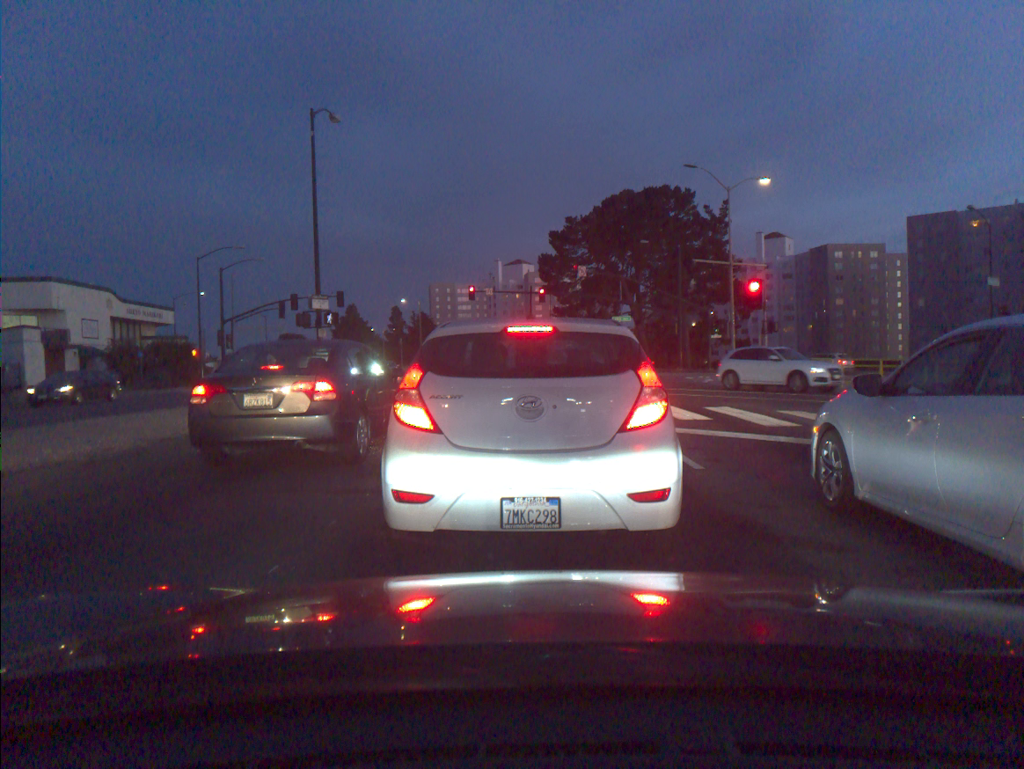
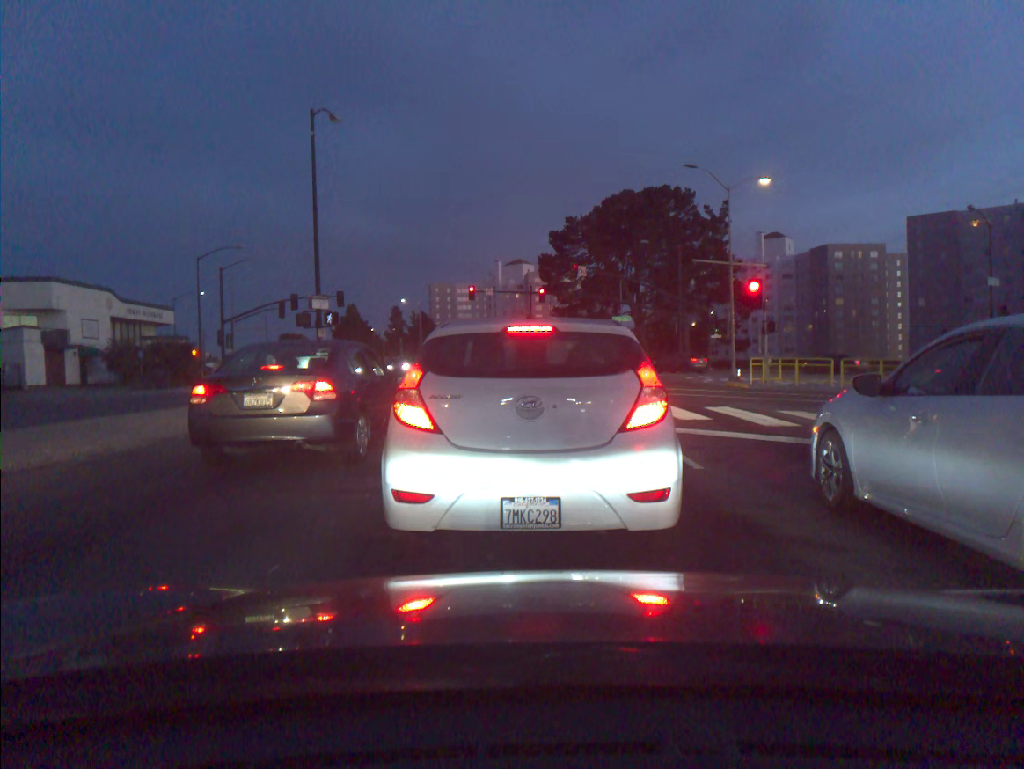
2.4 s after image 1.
(0.0, 0.0) m; 0°
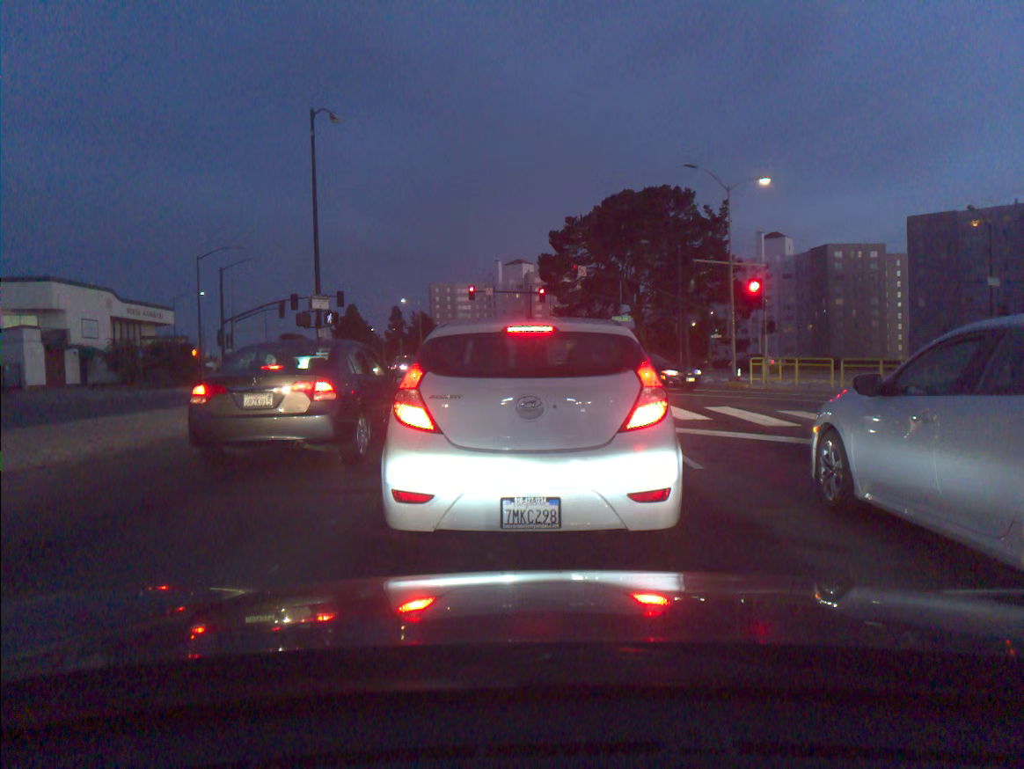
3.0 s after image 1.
(0.0, 0.0) m; 0°
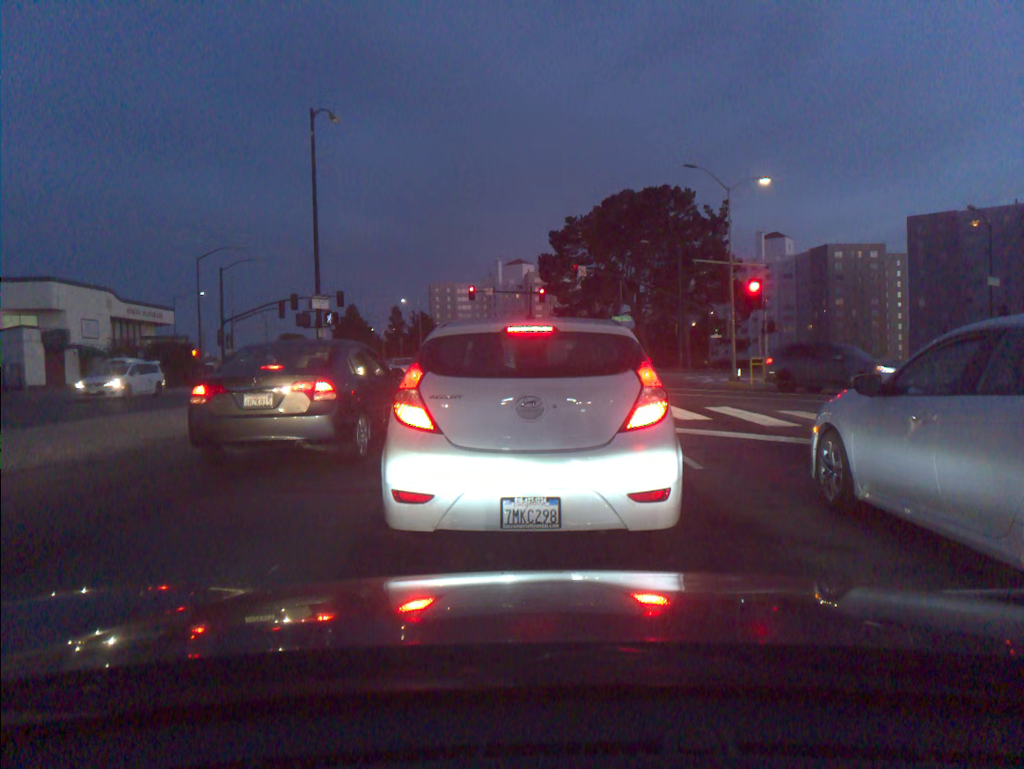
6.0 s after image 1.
(0.0, 0.0) m; 0°
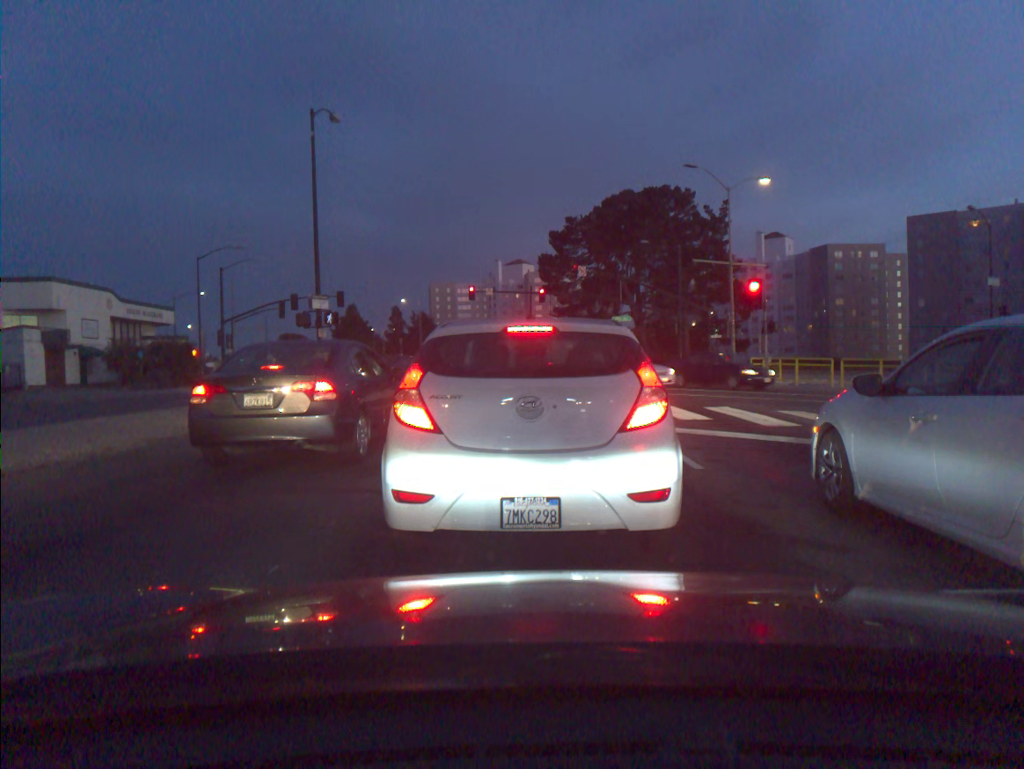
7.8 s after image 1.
(0.0, 0.0) m; 0°
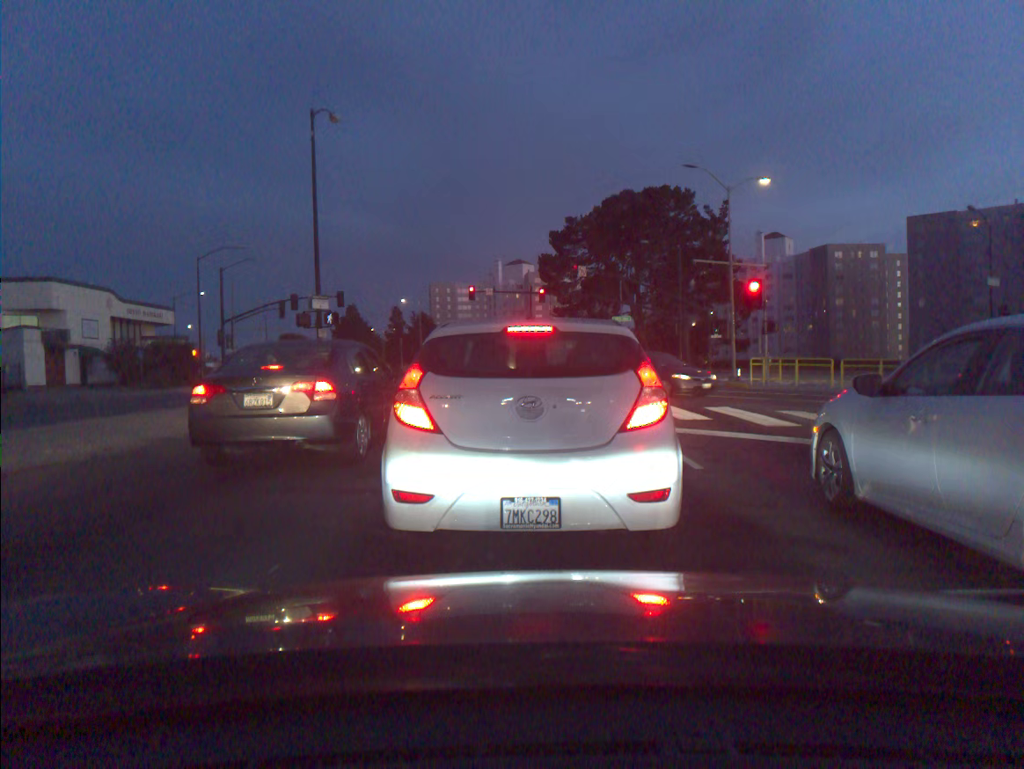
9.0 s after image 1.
(0.0, 0.0) m; 0°
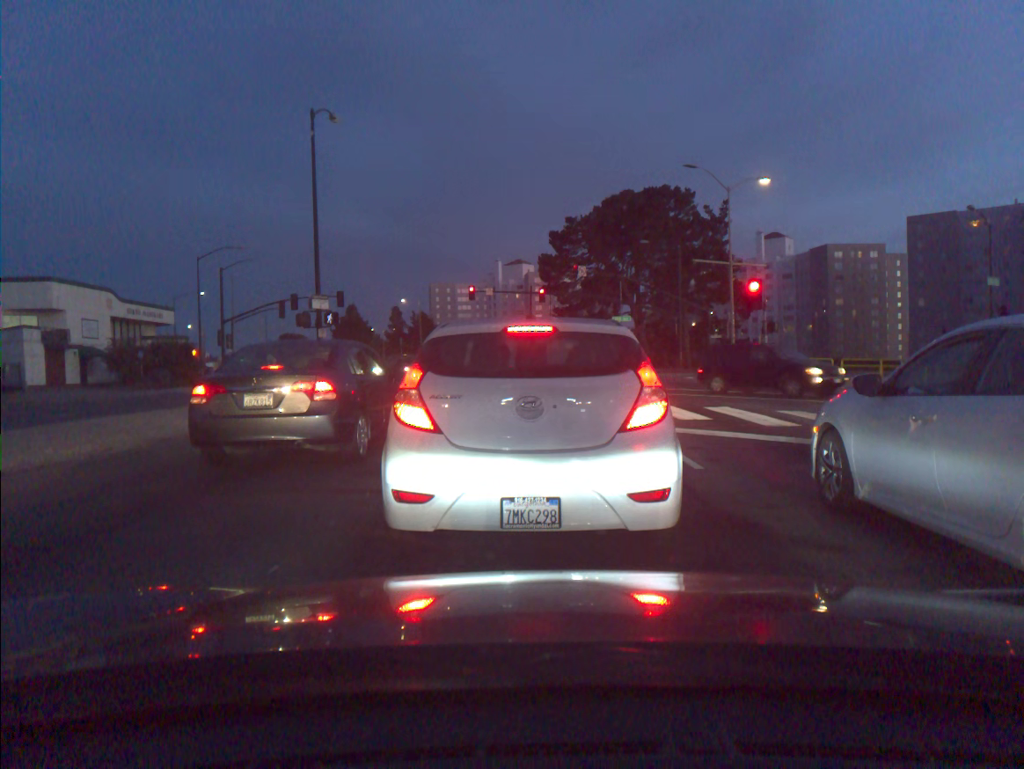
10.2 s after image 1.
(0.0, 0.0) m; 0°
